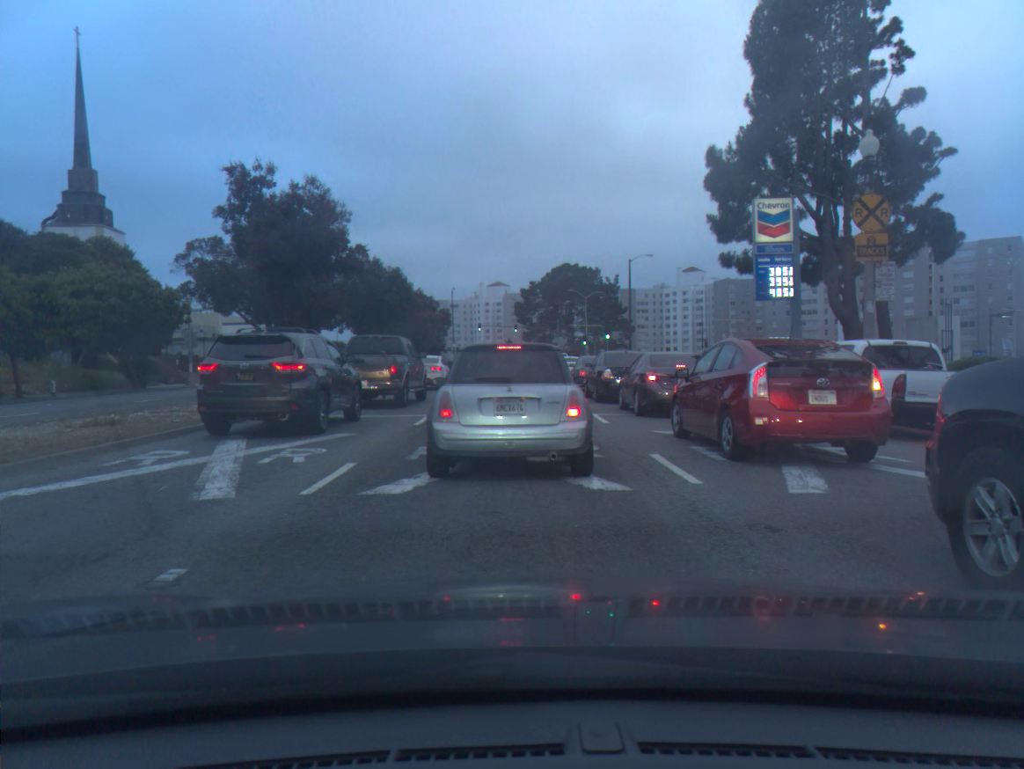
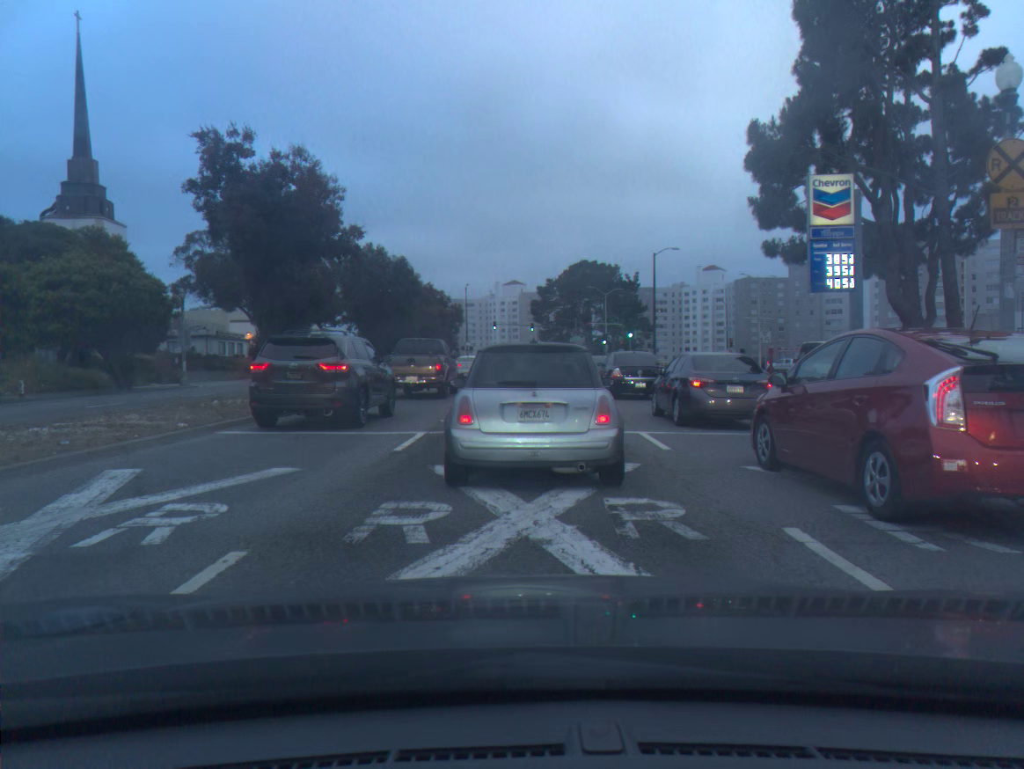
(0.0, +4.3) m; 0°
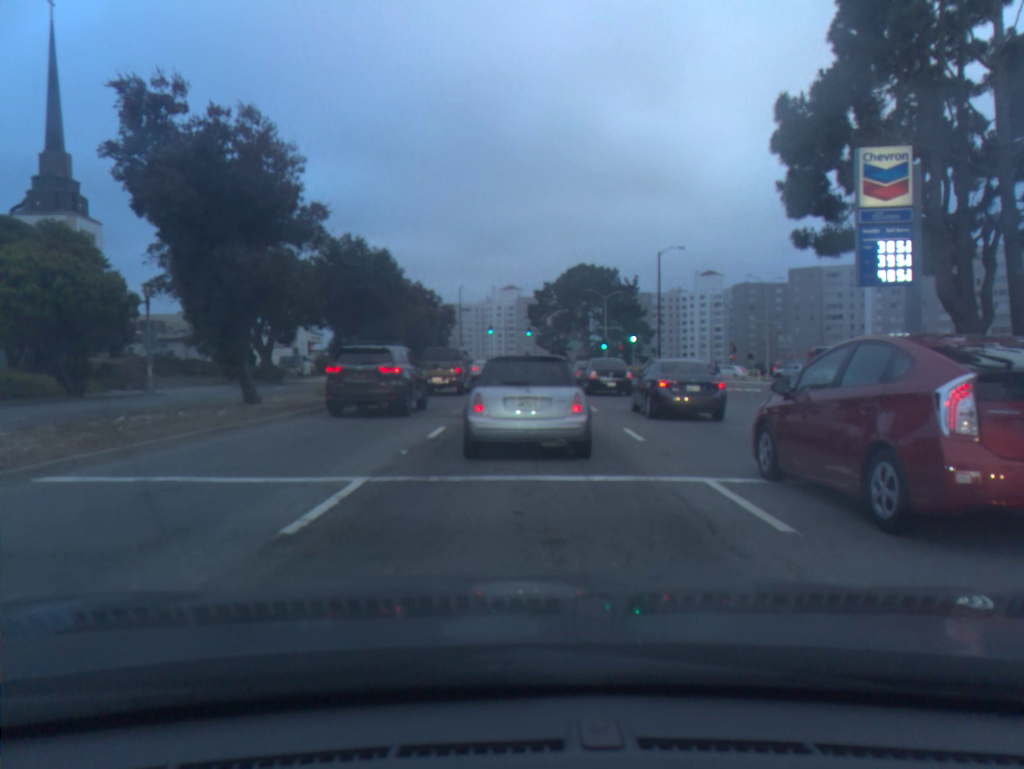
(0.0, +4.8) m; -1°
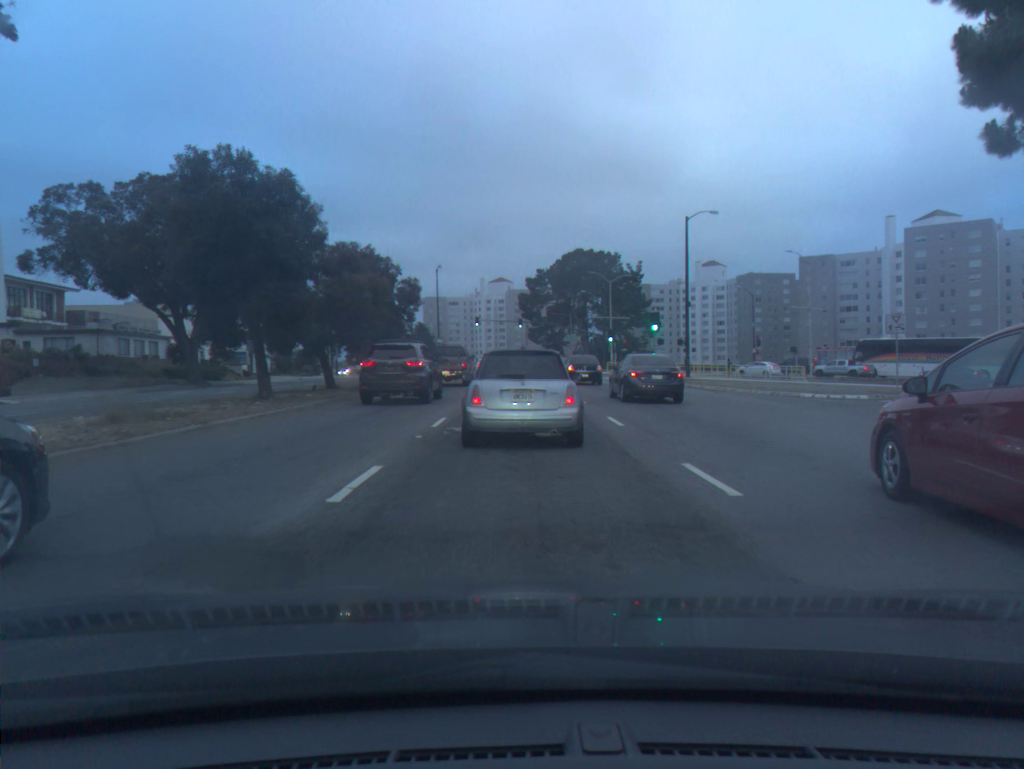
(+0.2, +13.8) m; +1°
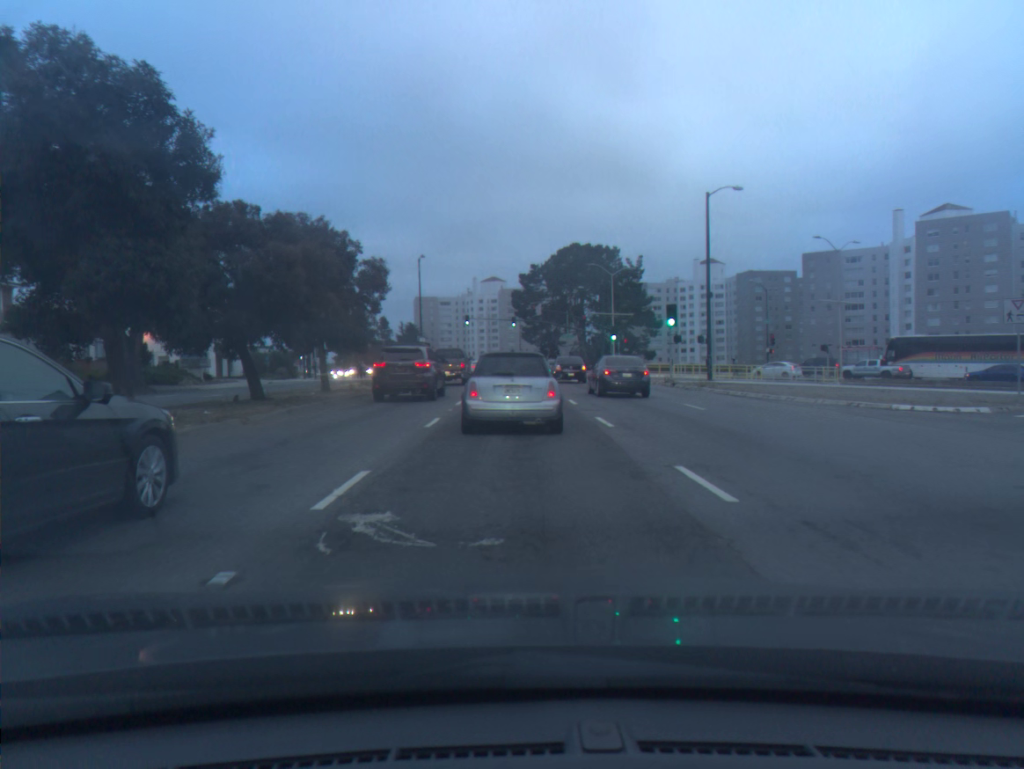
(0.0, +7.8) m; 0°
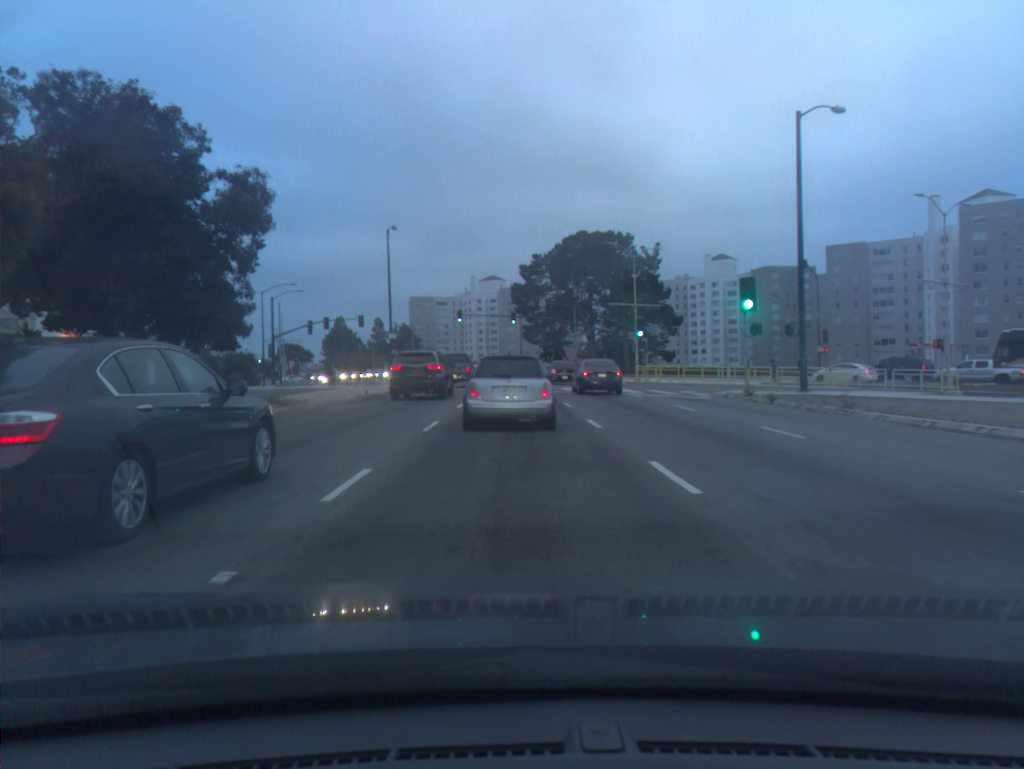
(0.0, +14.7) m; 0°
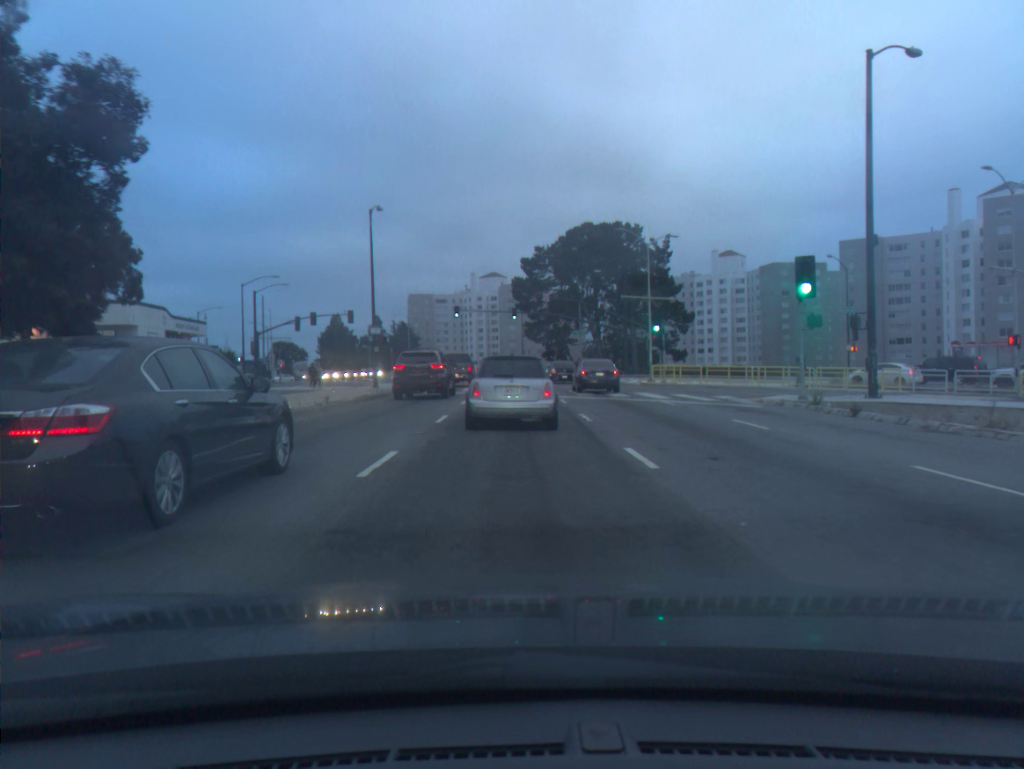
(0.0, +5.7) m; 0°
